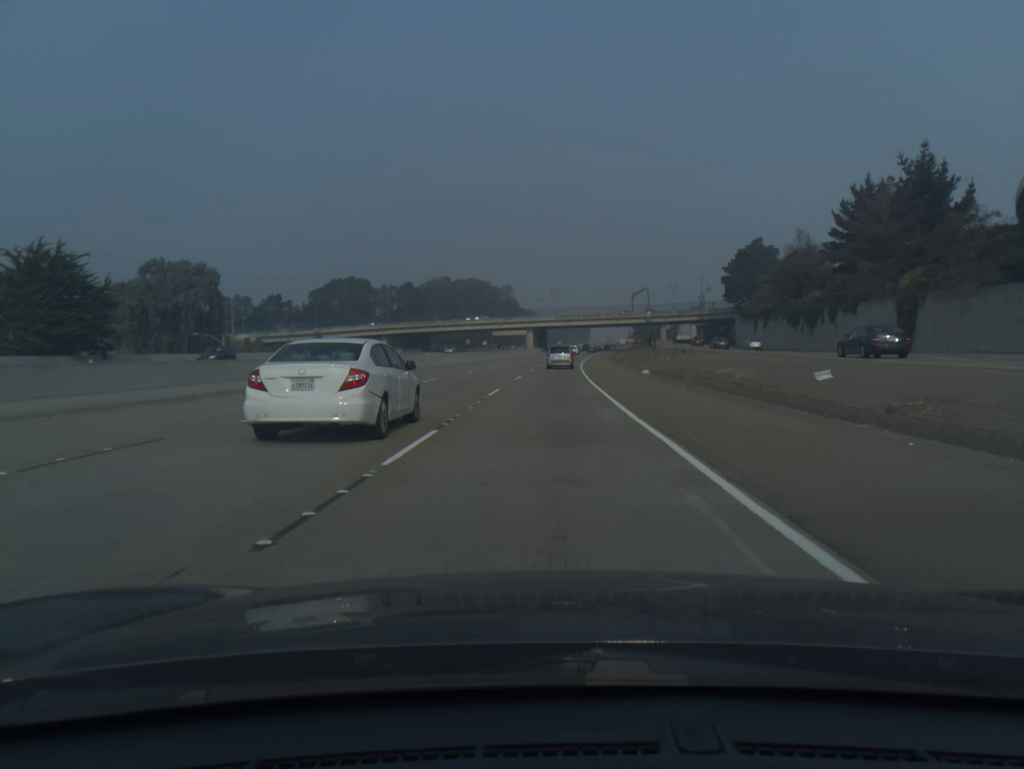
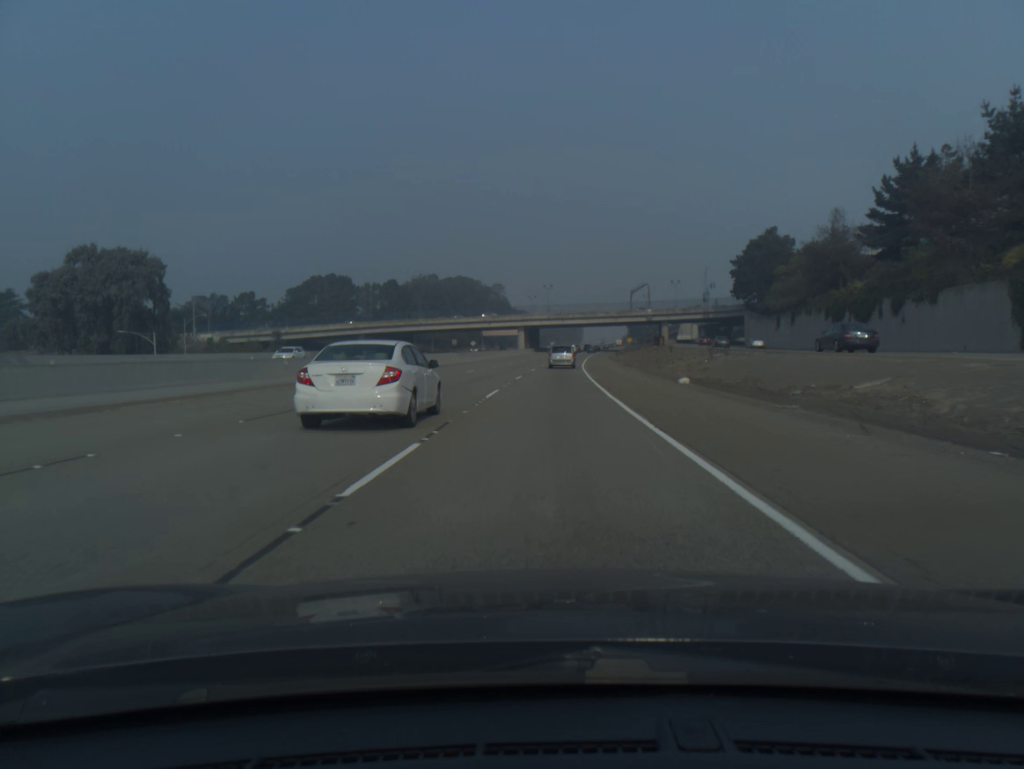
(+0.1, +15.9) m; 0°
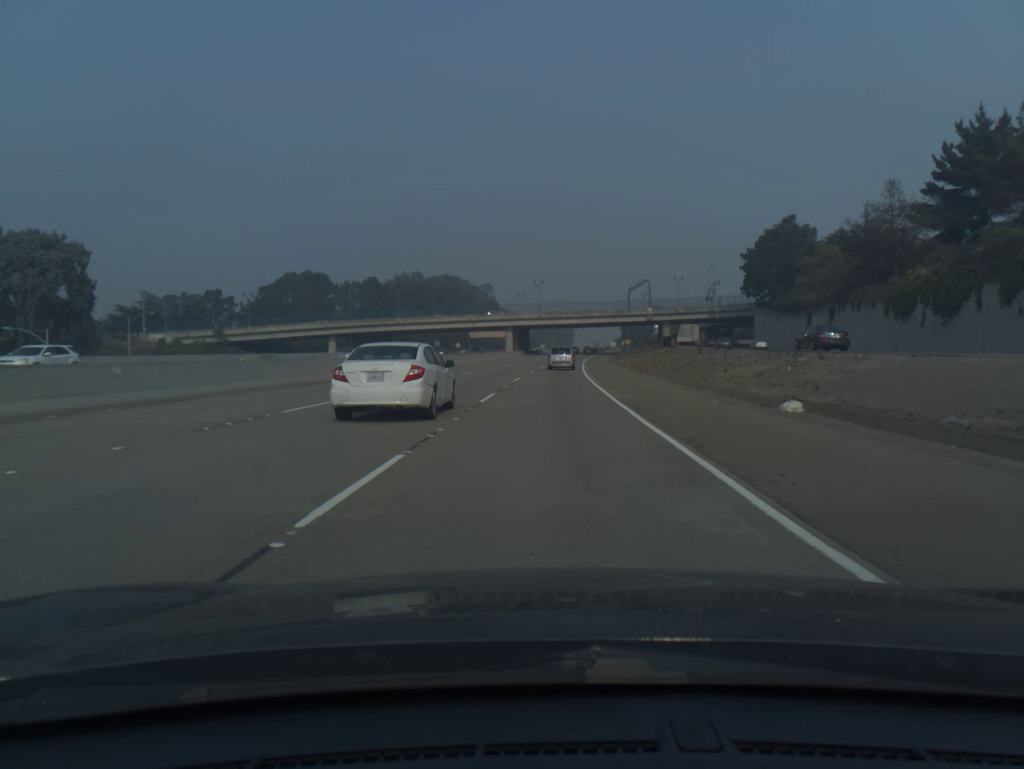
(+0.1, +15.9) m; +1°
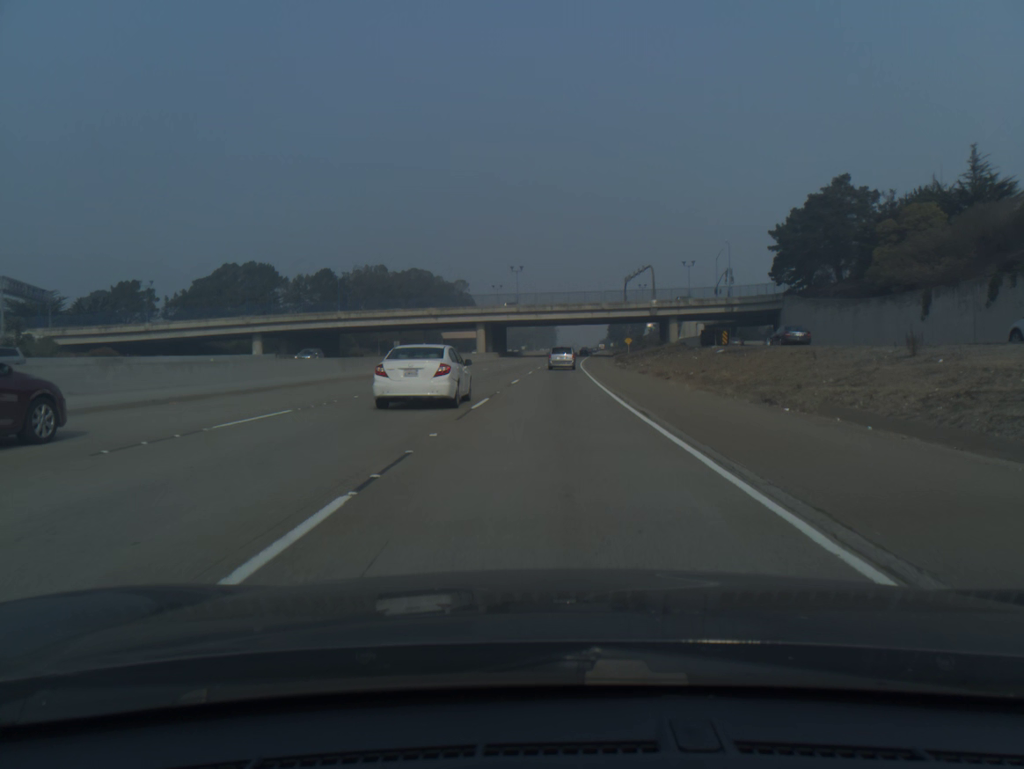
(+0.4, +31.7) m; +1°
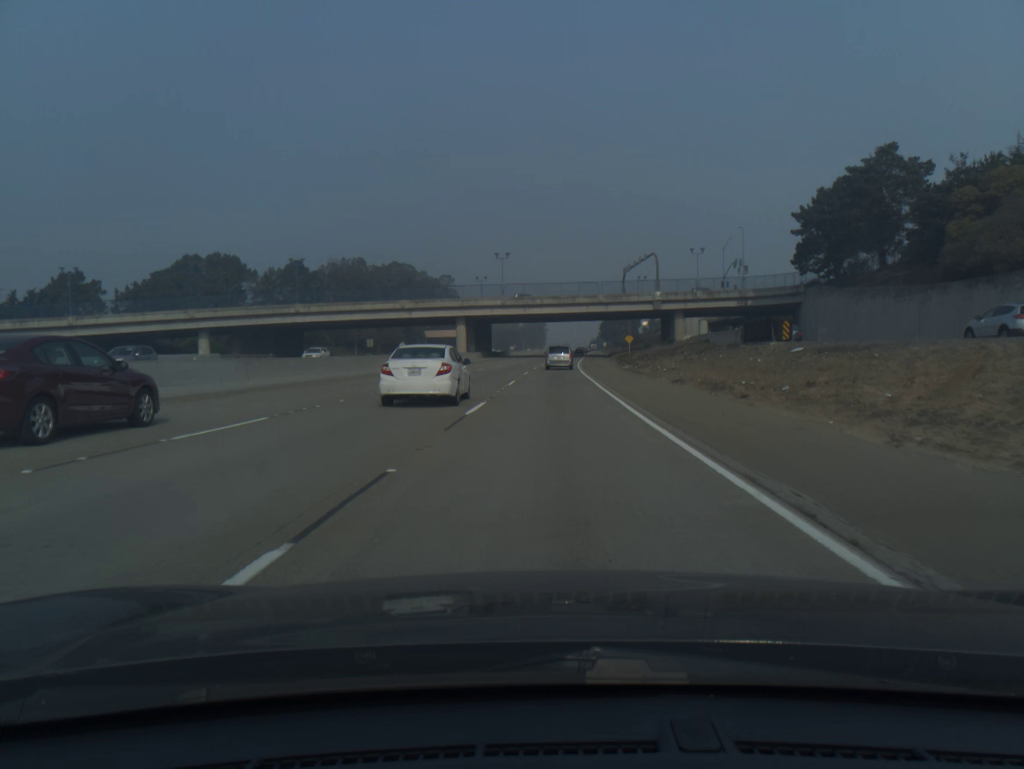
(+0.1, +15.8) m; +1°
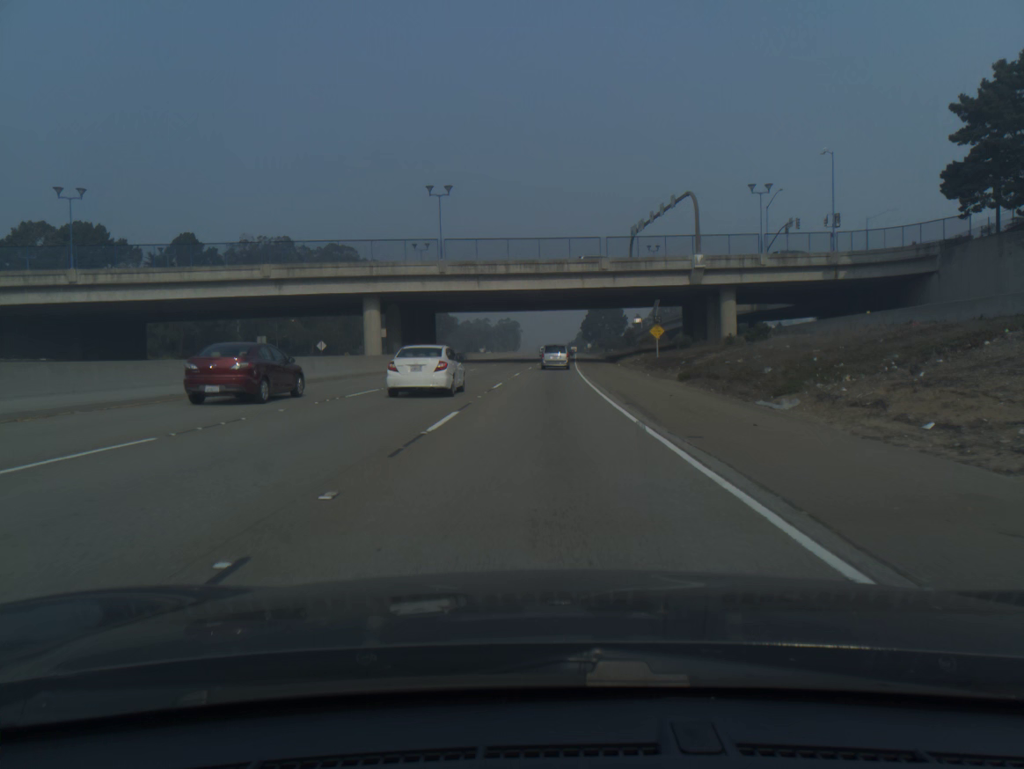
(+0.8, +47.1) m; +2°
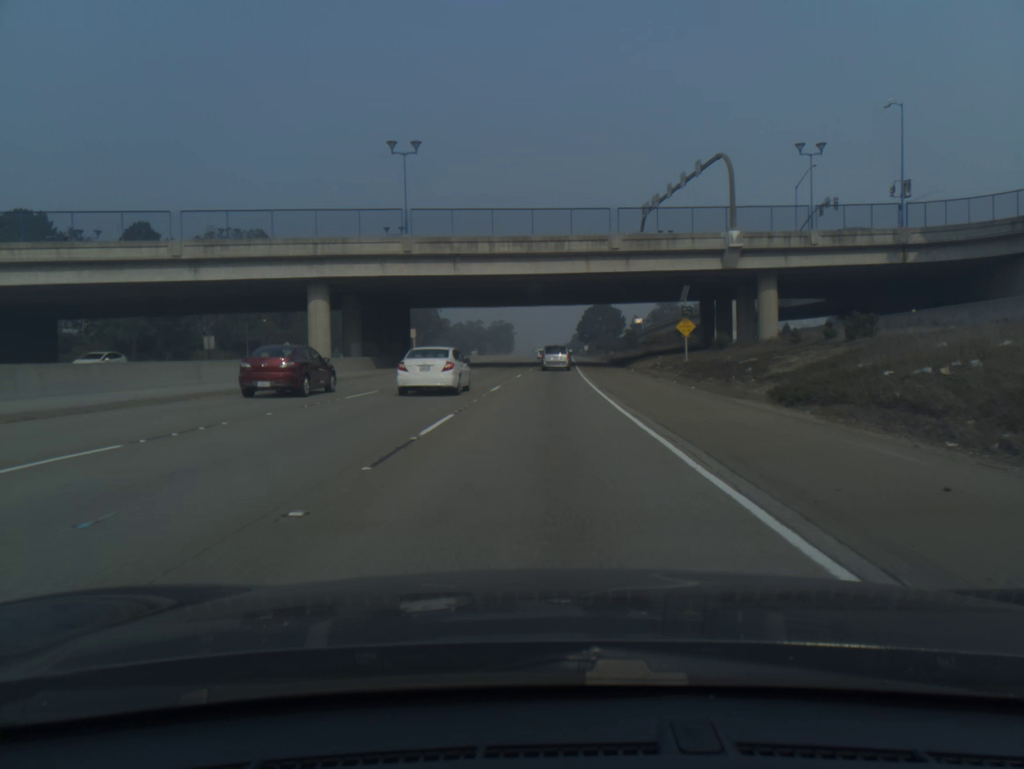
(+0.1, +15.5) m; 0°
